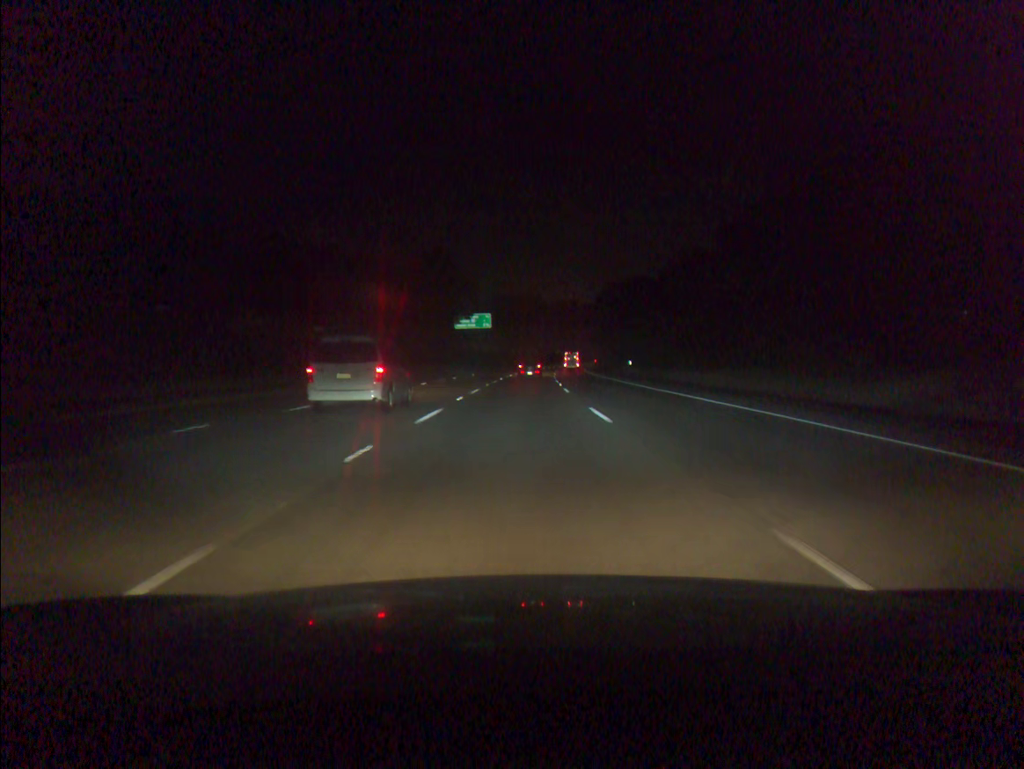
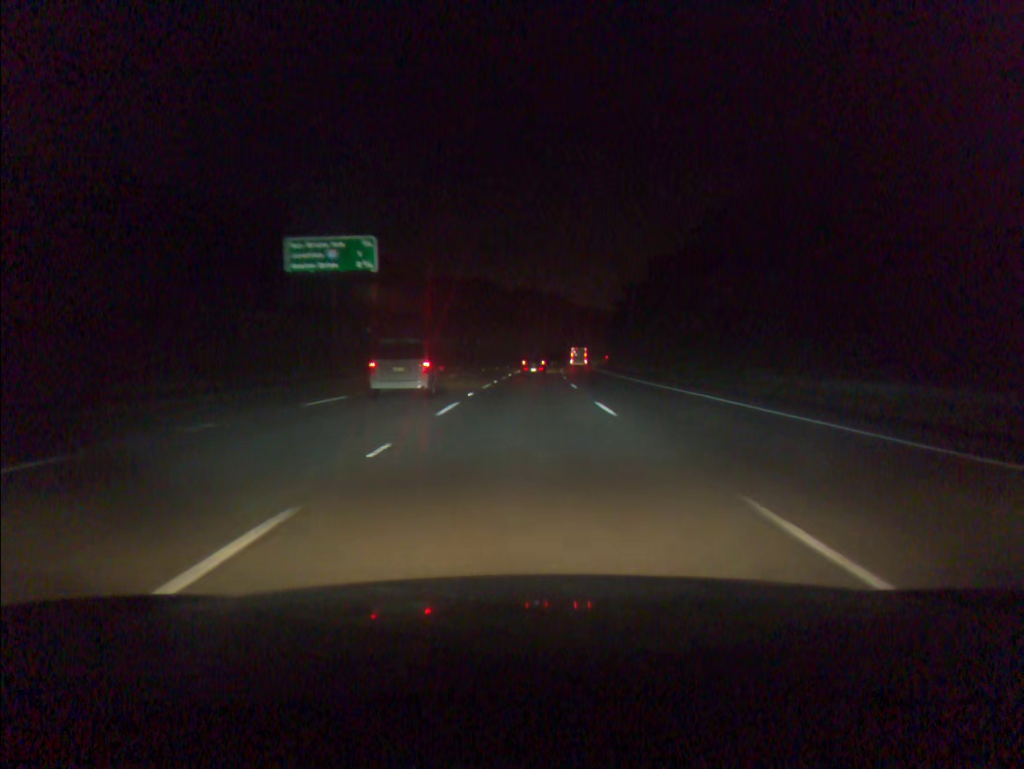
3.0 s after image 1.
(+2.0, +86.7) m; +3°
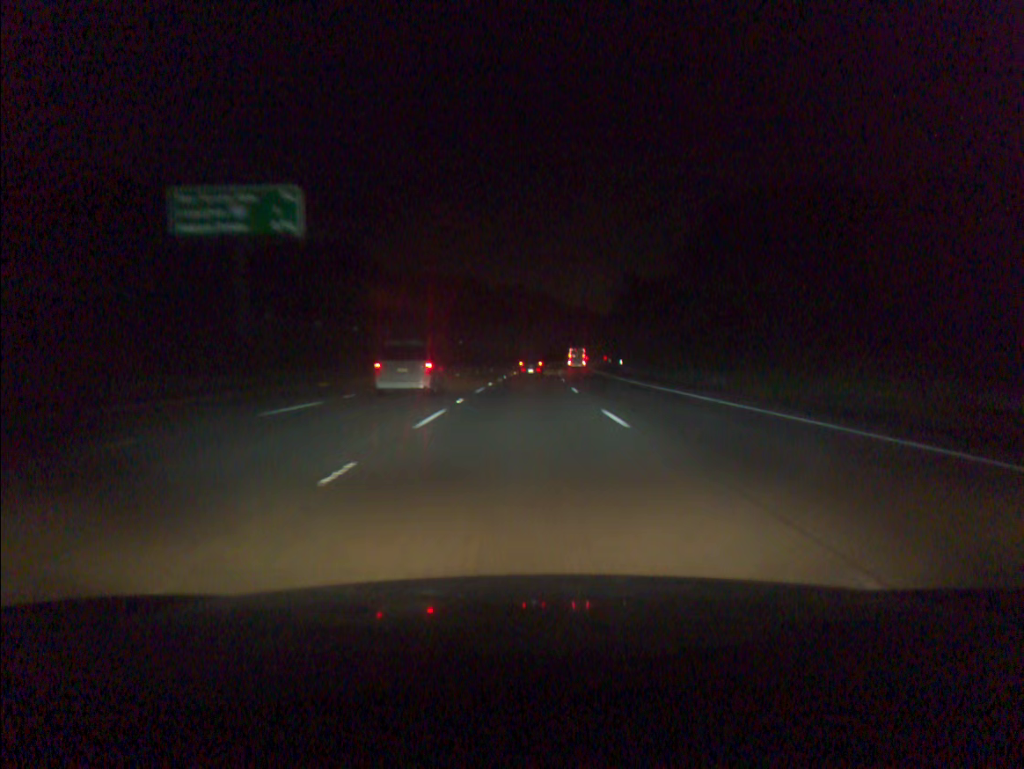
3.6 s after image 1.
(+0.1, +17.3) m; +1°
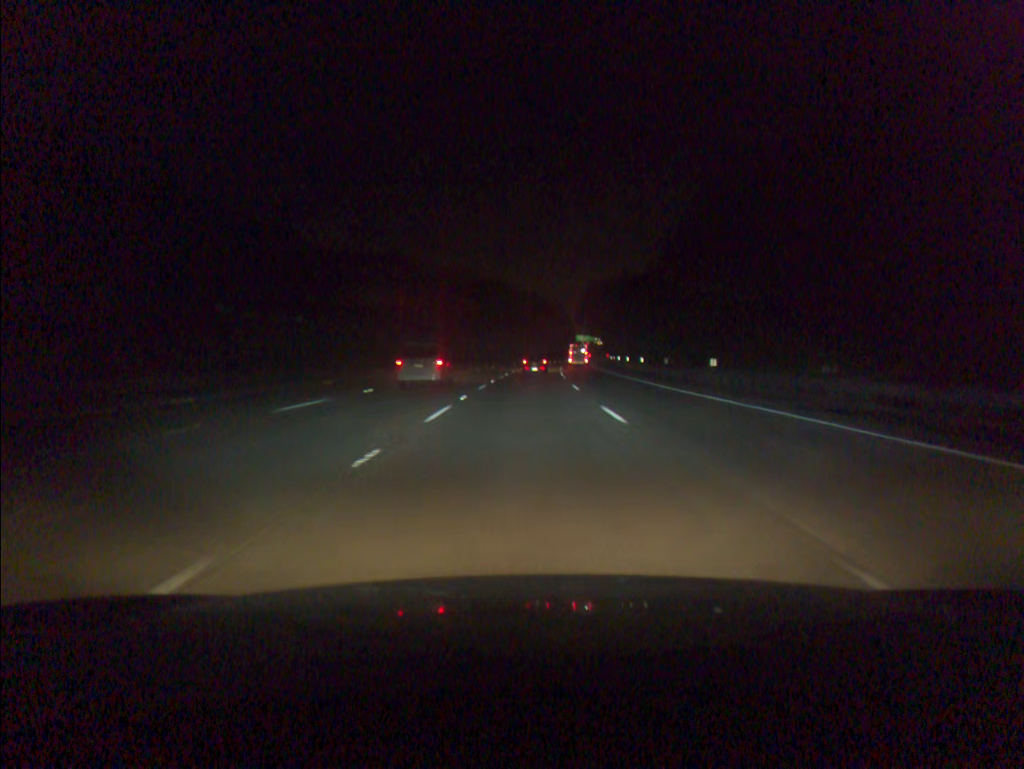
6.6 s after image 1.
(+2.7, +86.4) m; +4°
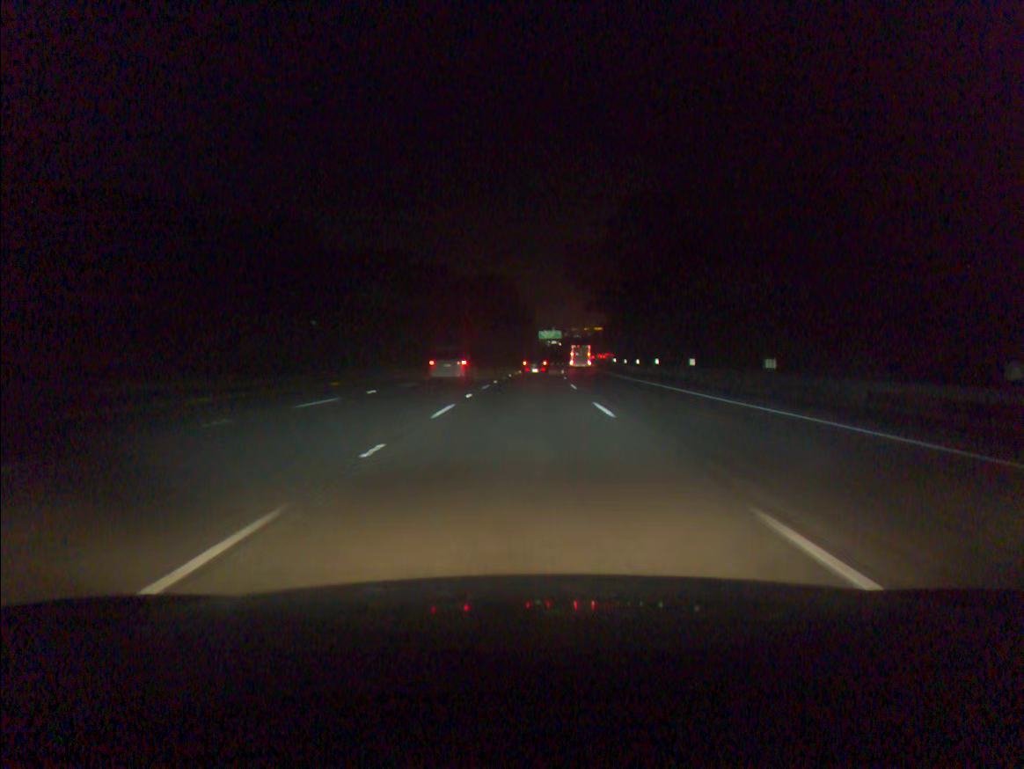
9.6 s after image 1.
(+2.7, +86.1) m; +3°
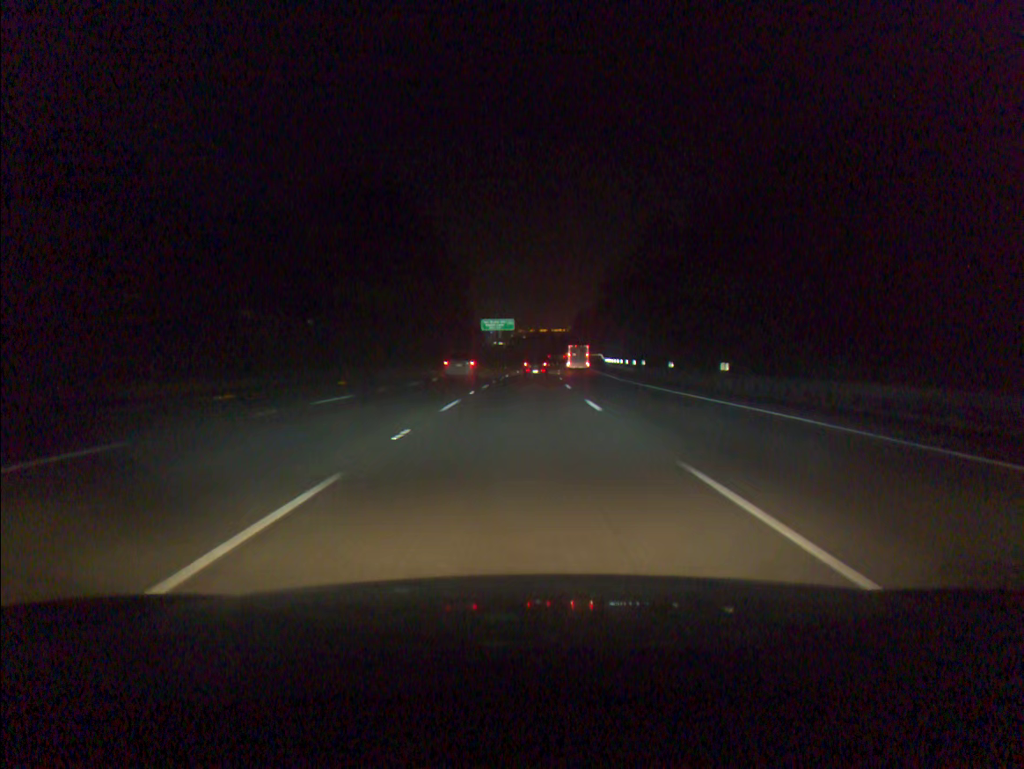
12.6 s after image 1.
(+2.9, +85.4) m; +4°
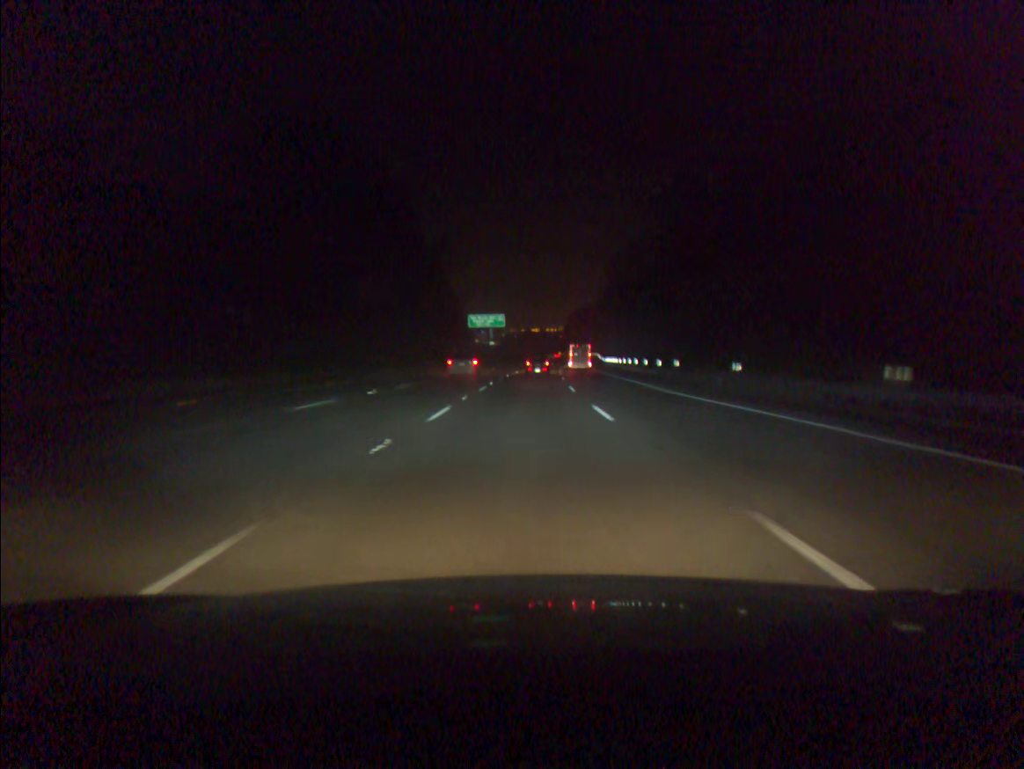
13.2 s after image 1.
(+0.1, +17.0) m; +1°
